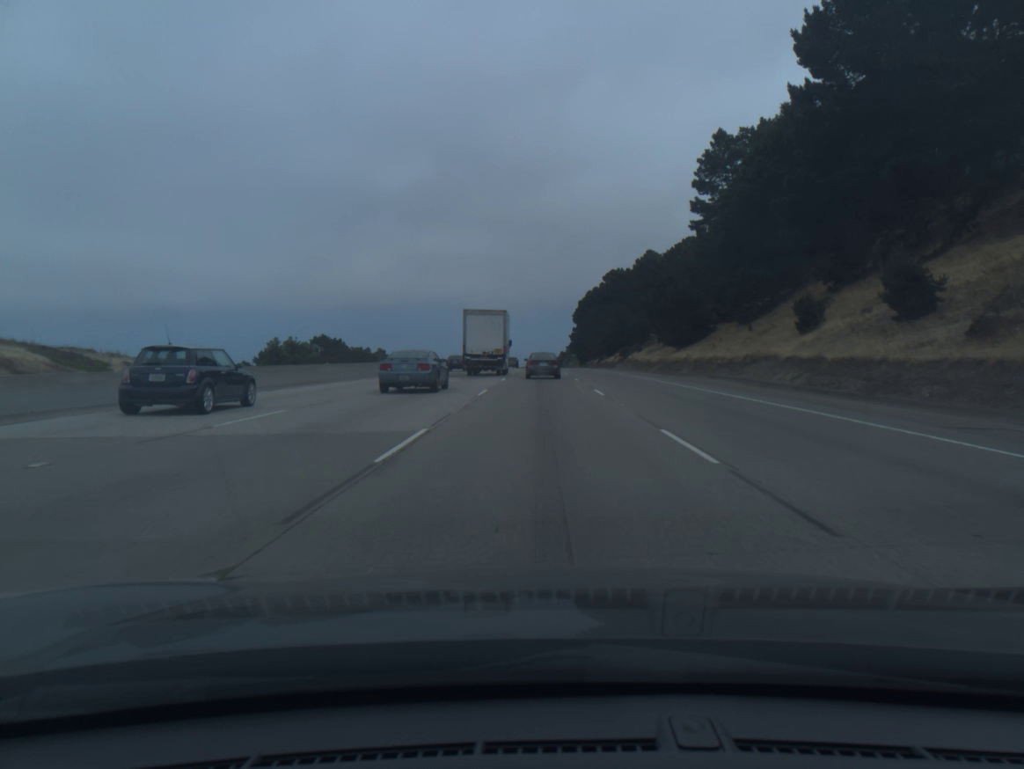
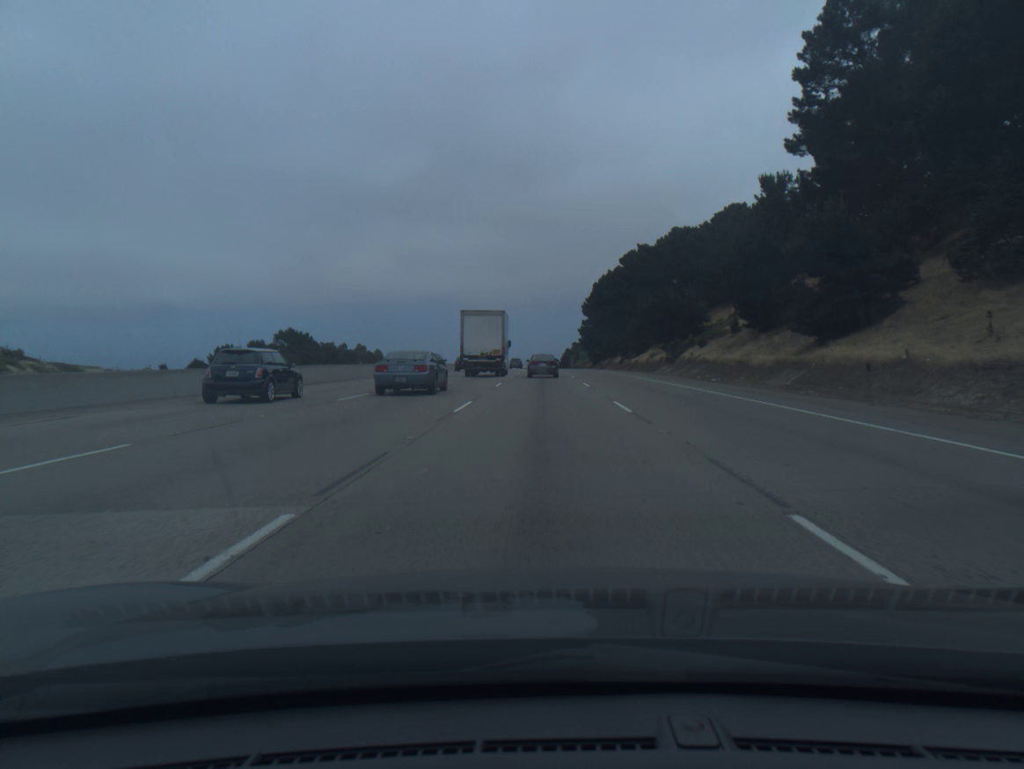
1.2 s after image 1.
(0.0, +35.9) m; 0°
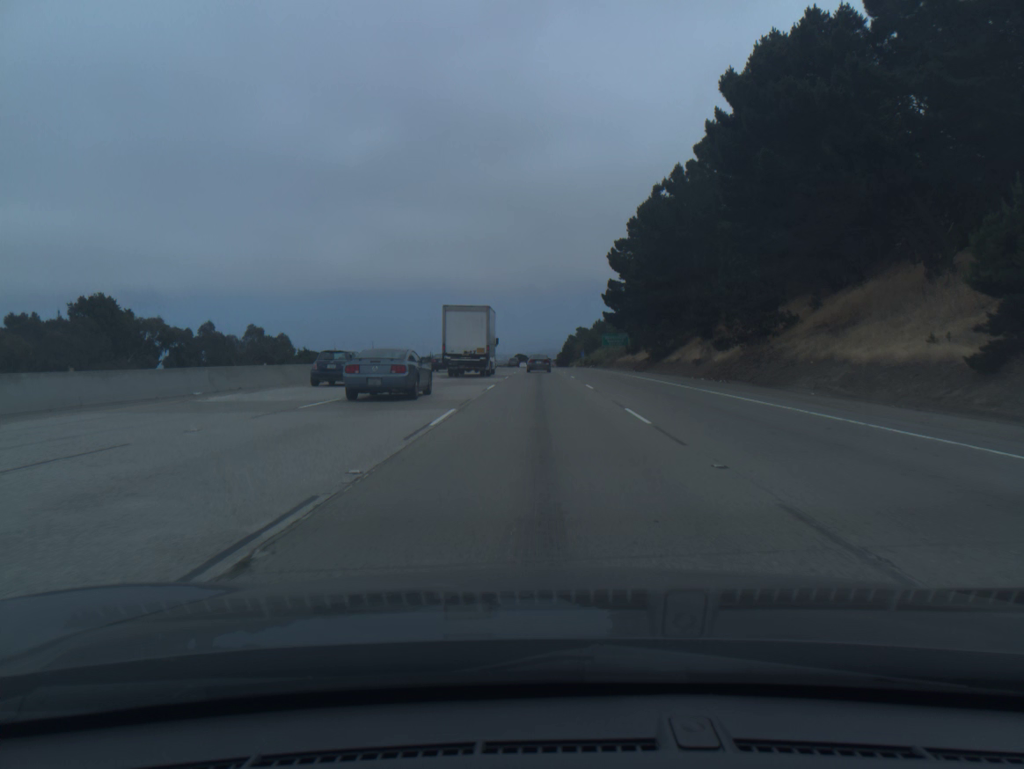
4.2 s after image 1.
(0.0, +91.2) m; 0°
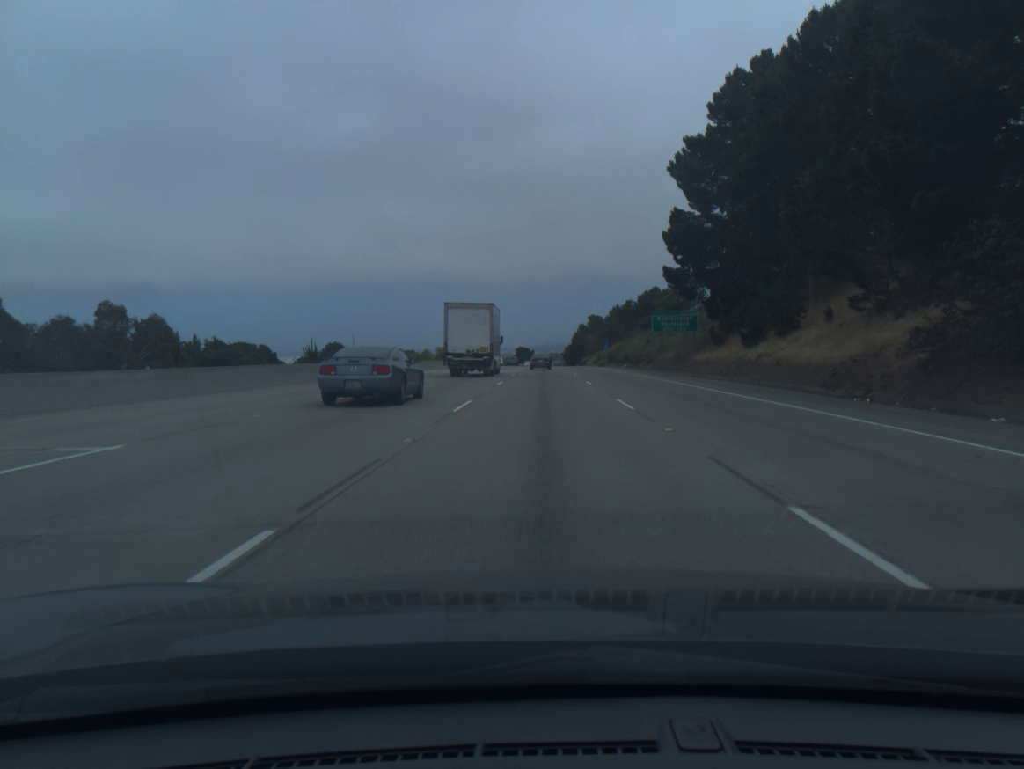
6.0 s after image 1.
(-0.3, +55.5) m; 0°
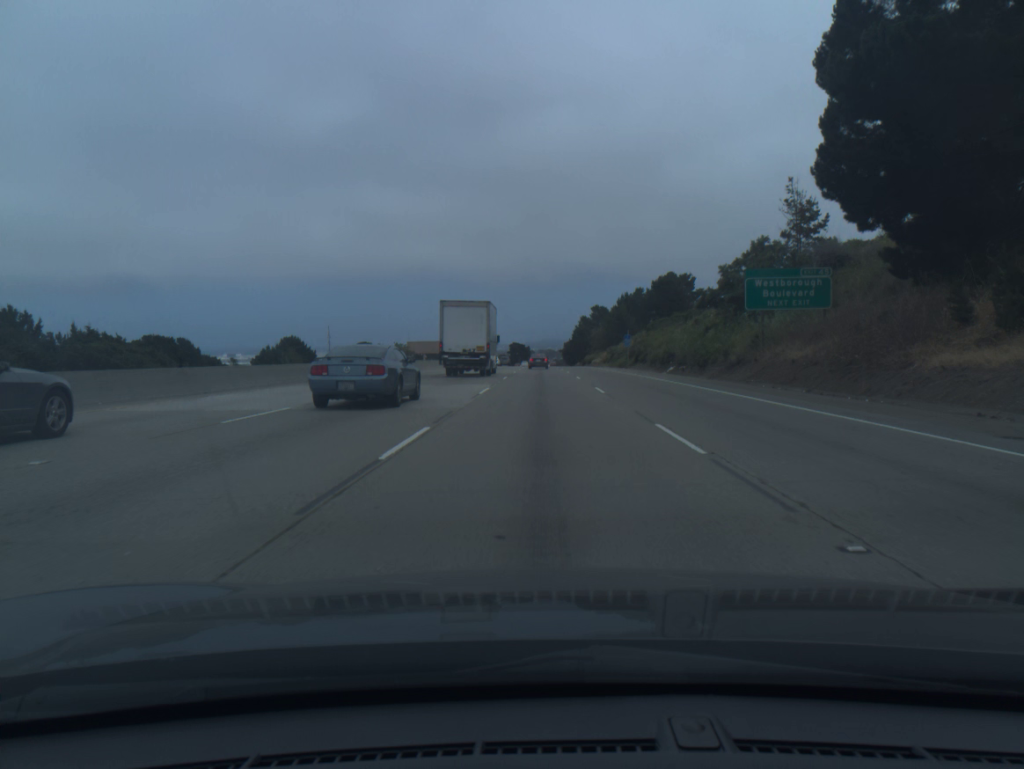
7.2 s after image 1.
(+0.1, +36.7) m; 0°
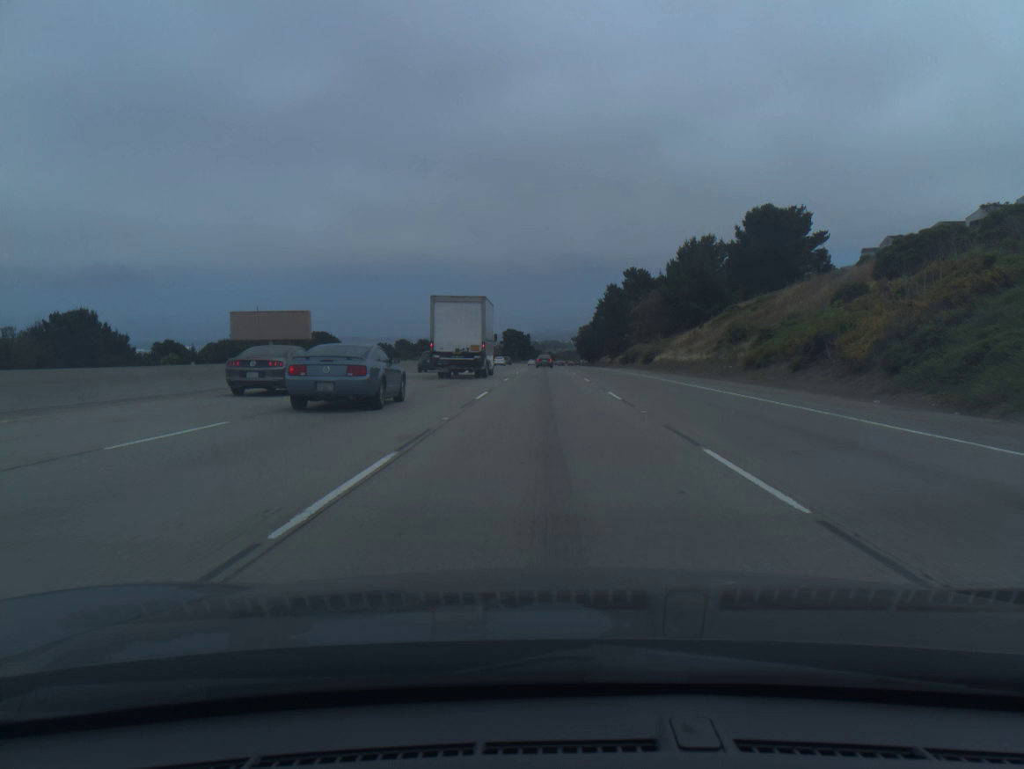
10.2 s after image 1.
(-0.1, +91.6) m; 0°
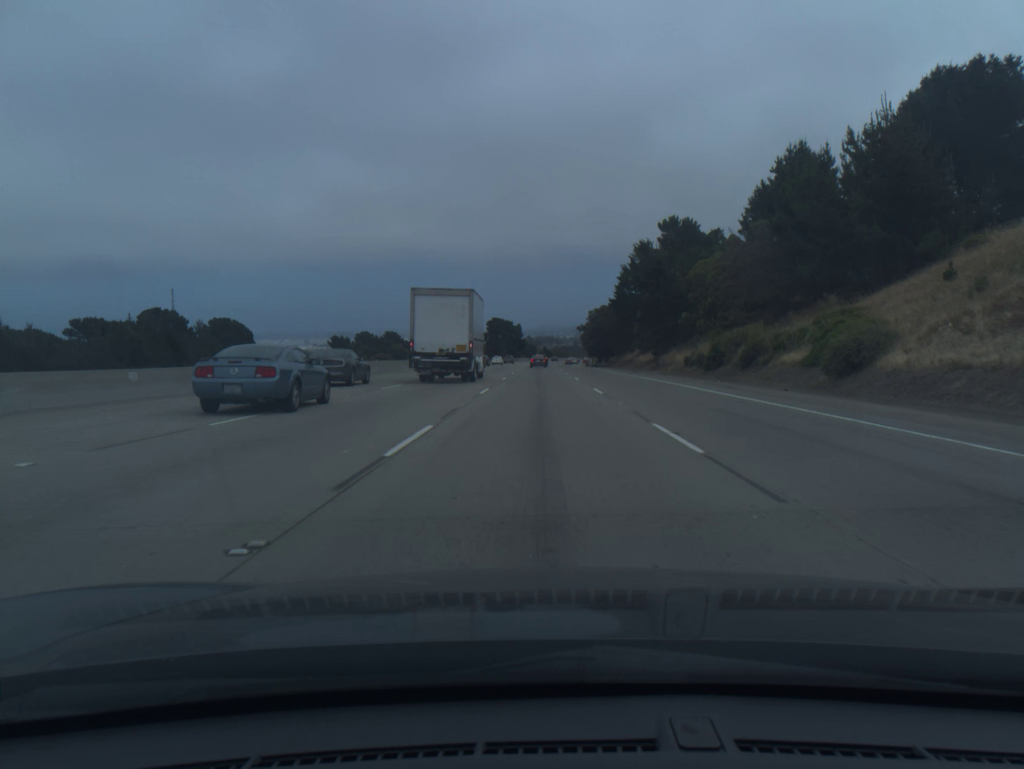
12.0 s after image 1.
(+0.2, +55.1) m; 0°
